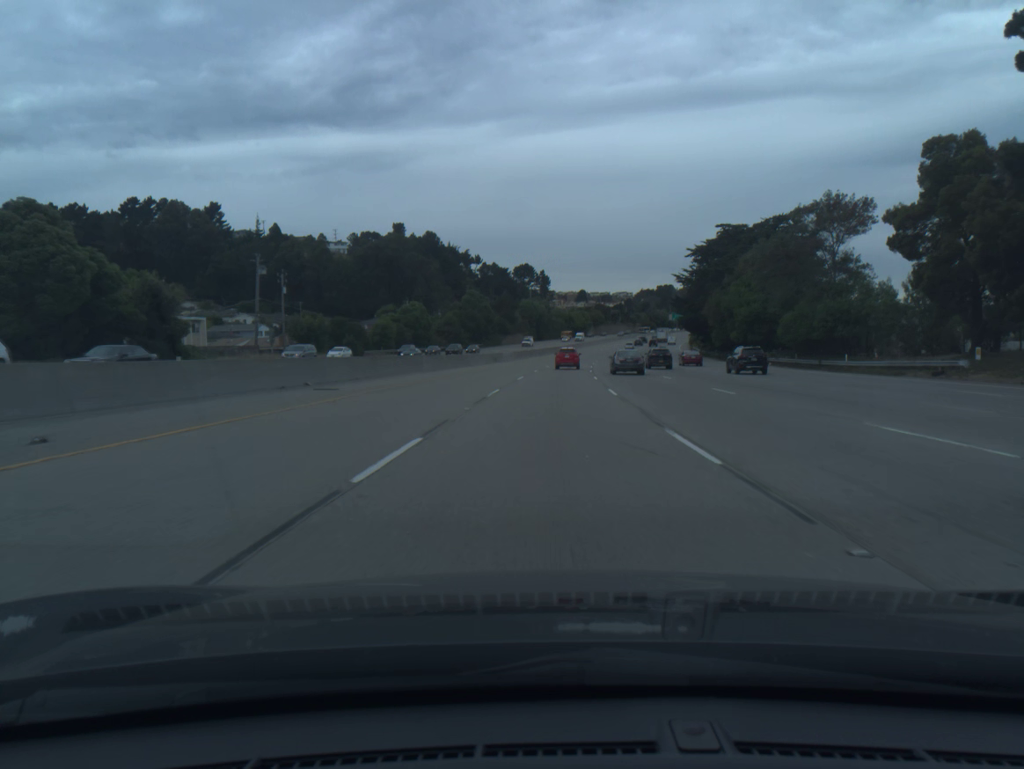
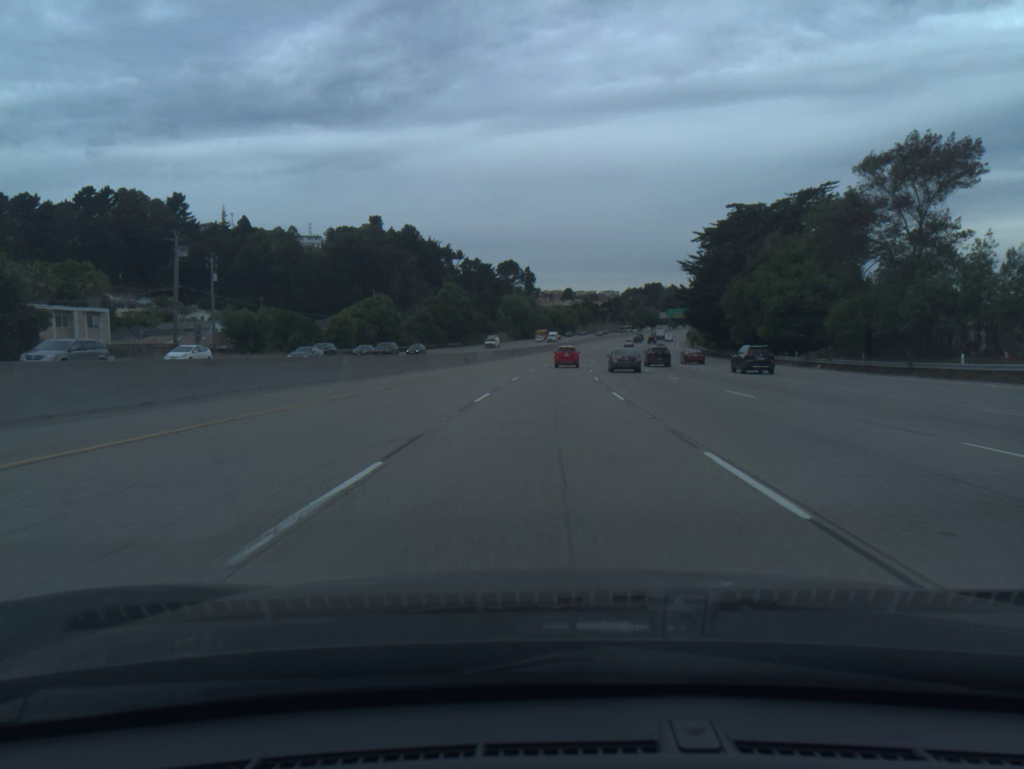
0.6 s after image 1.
(+0.2, +17.5) m; +1°
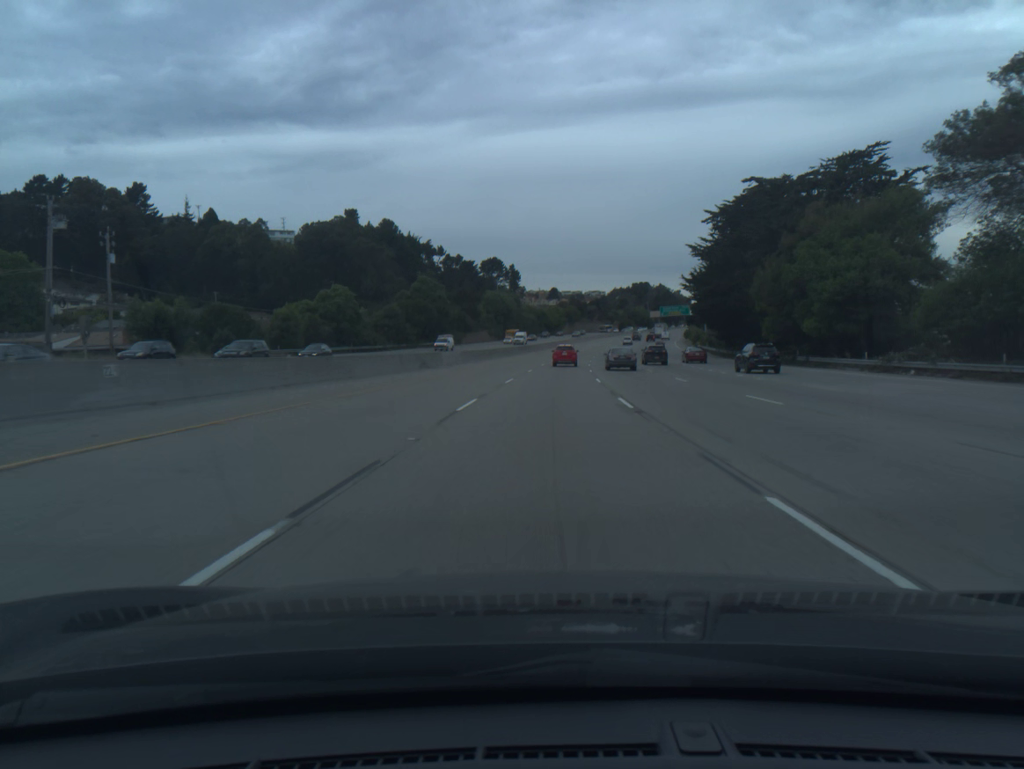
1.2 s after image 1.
(+0.2, +17.5) m; +1°
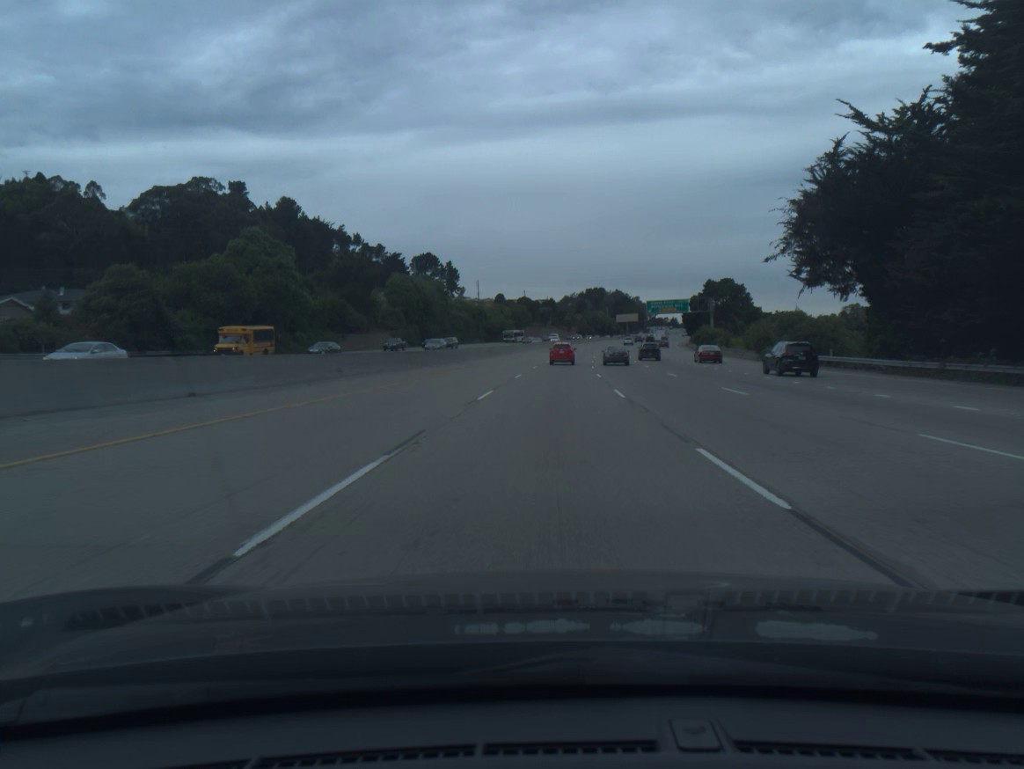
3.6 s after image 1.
(+2.3, +69.5) m; +4°
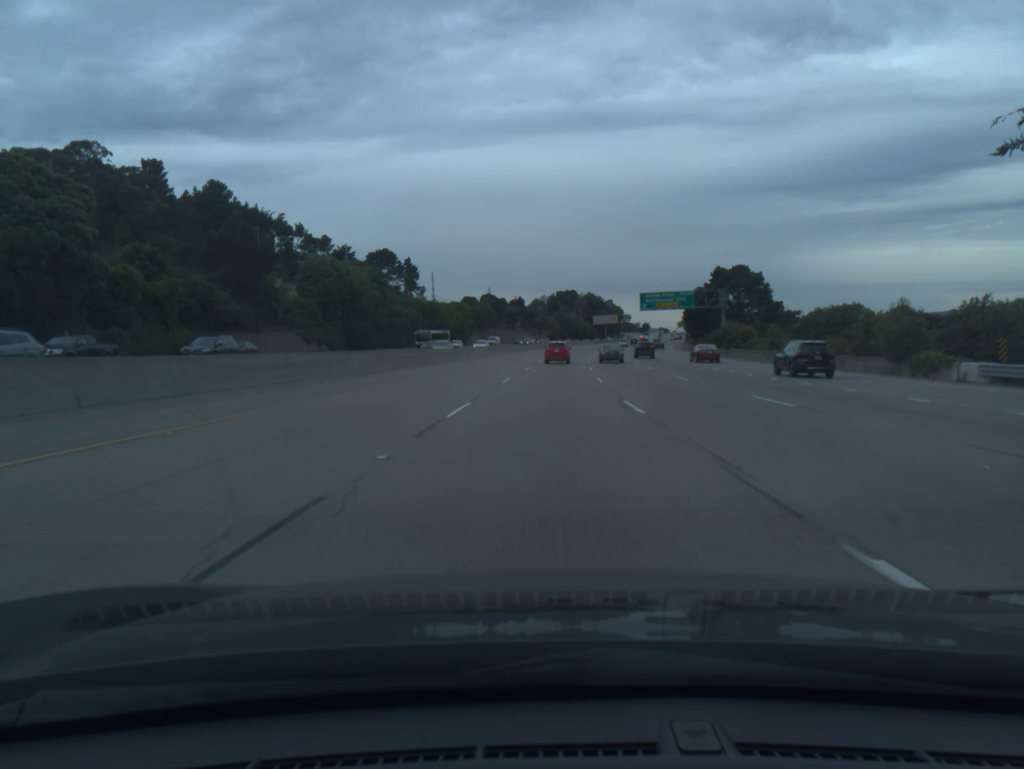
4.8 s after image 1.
(+0.6, +34.4) m; +2°
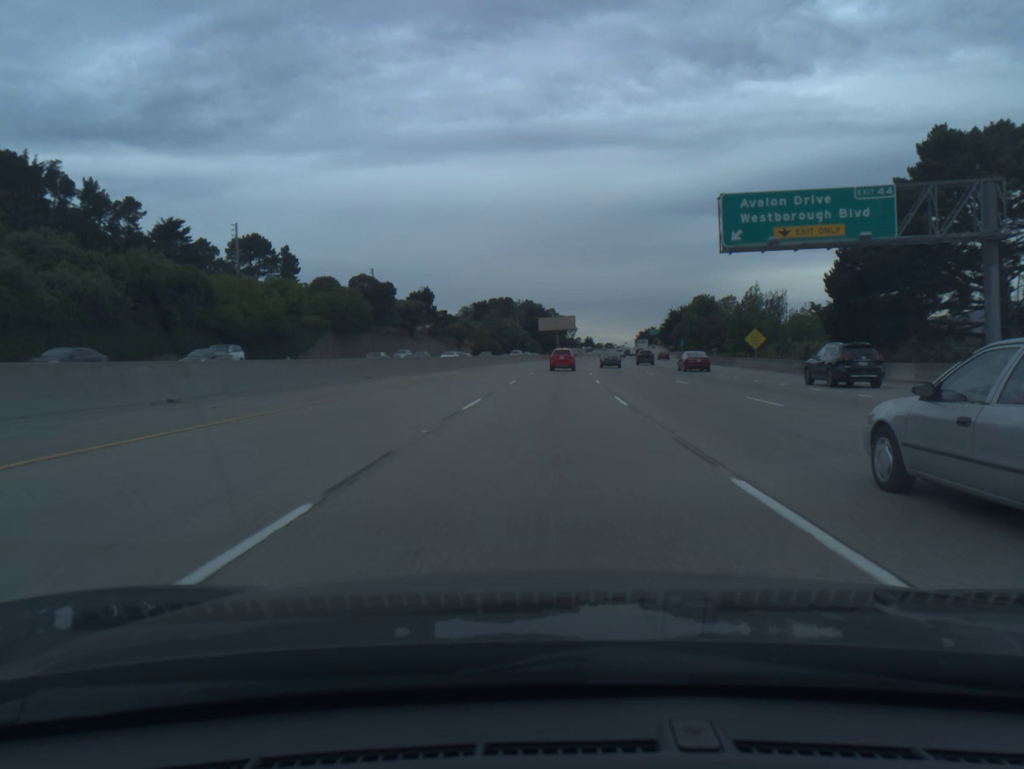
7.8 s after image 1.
(+3.5, +84.4) m; +5°
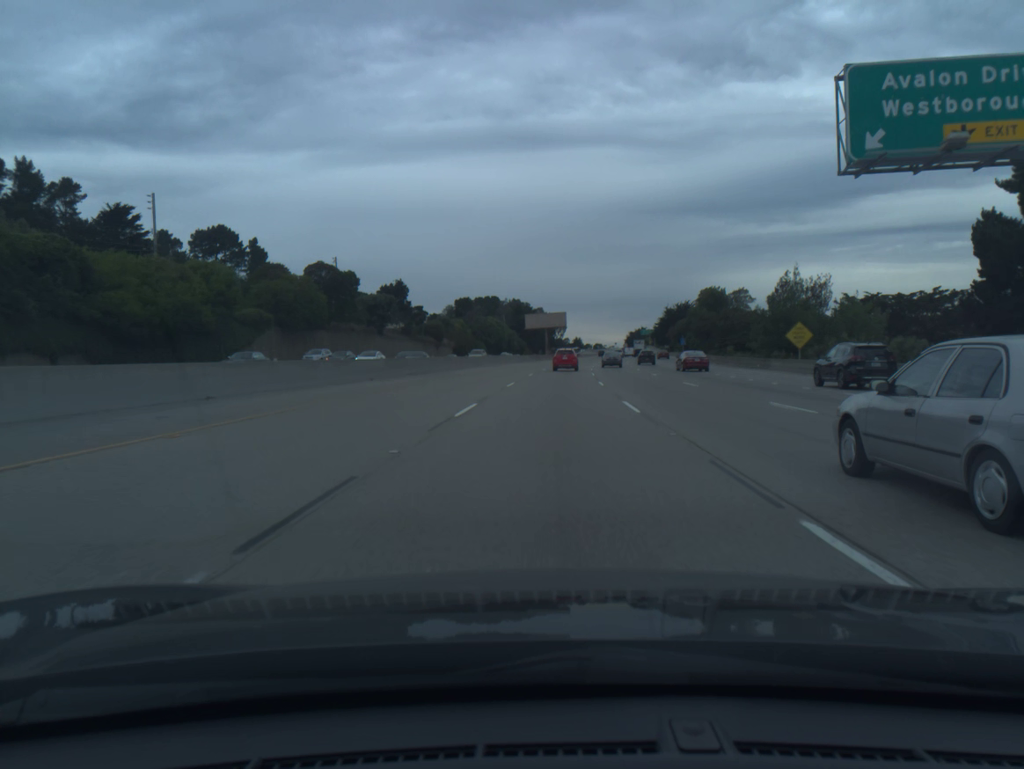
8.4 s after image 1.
(+0.1, +16.7) m; +1°
